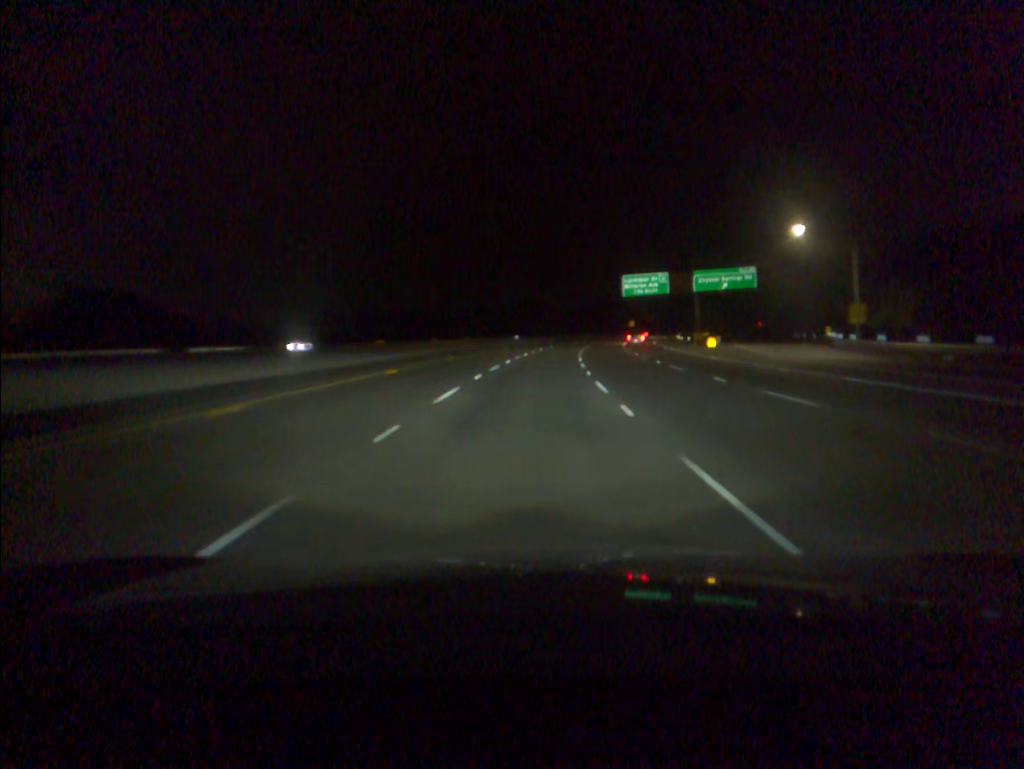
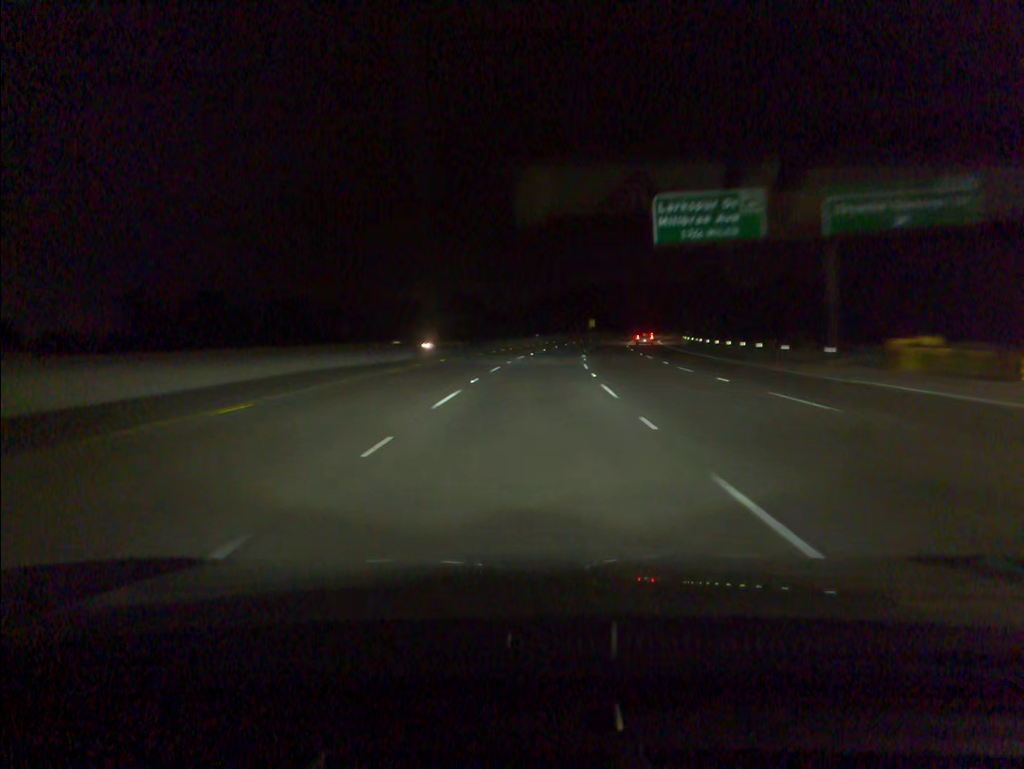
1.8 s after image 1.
(+2.4, +57.6) m; +5°
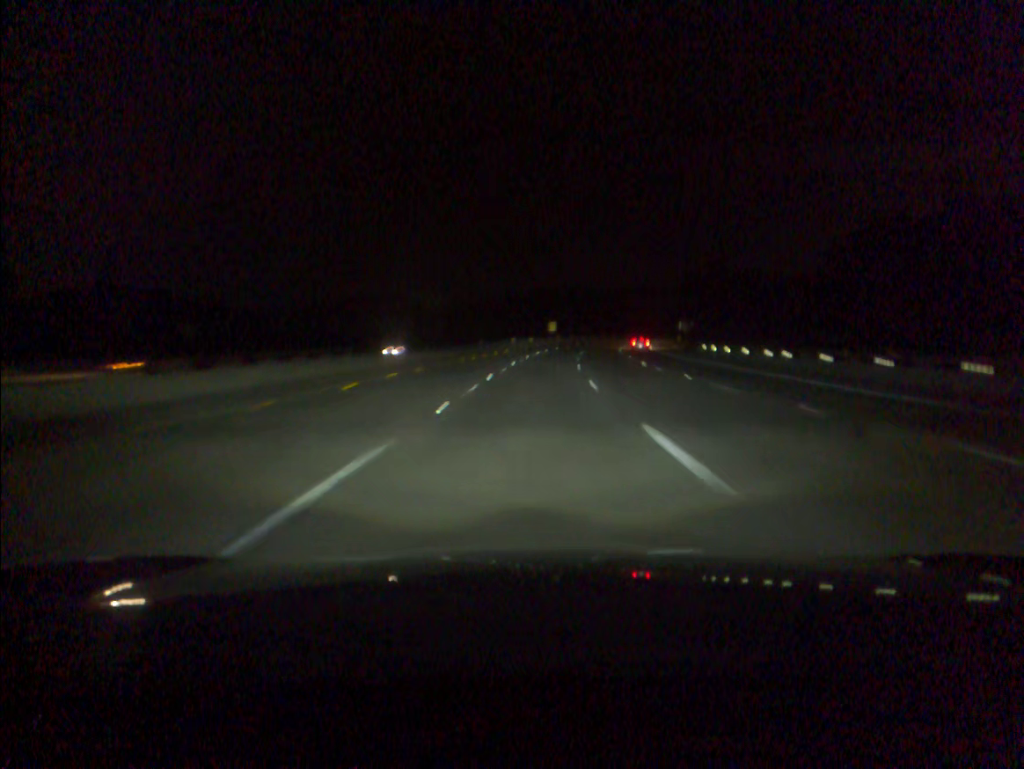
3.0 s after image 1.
(+1.1, +38.5) m; +4°
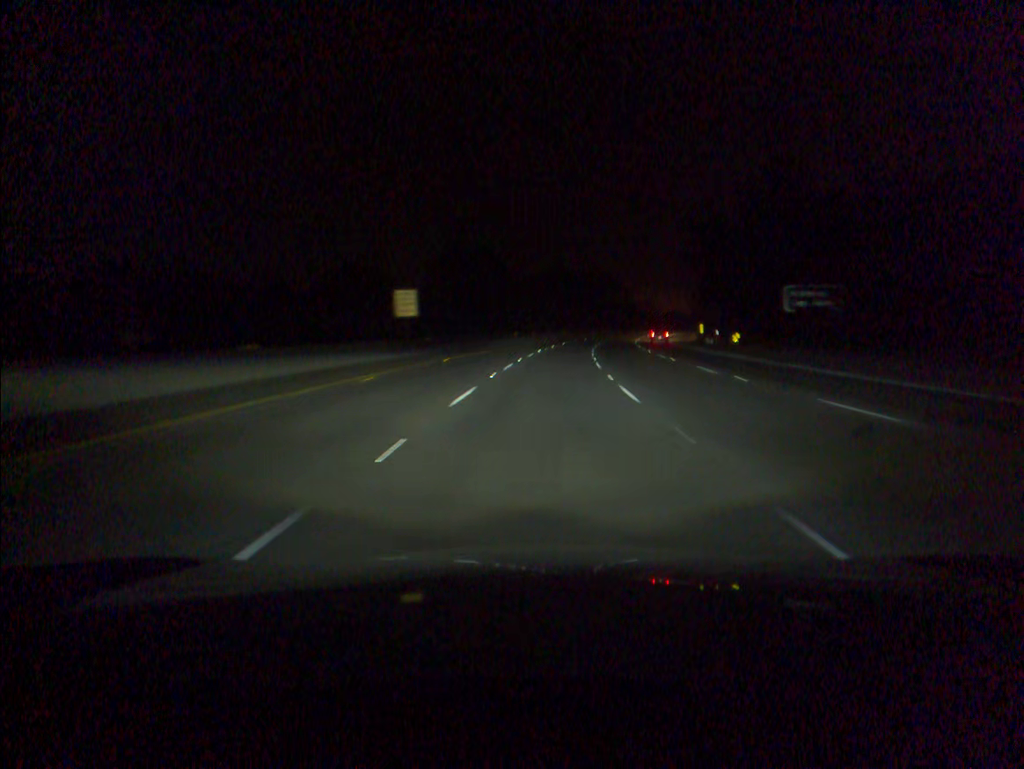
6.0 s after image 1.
(+6.5, +96.9) m; +7°
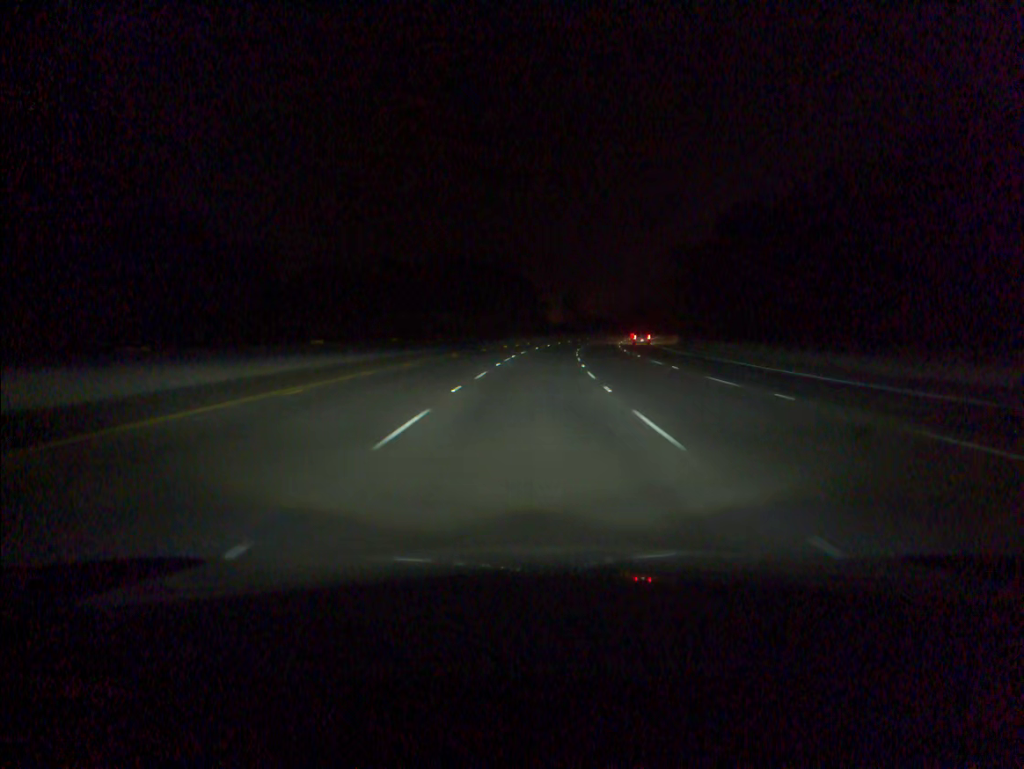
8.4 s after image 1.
(+5.3, +77.6) m; +8°
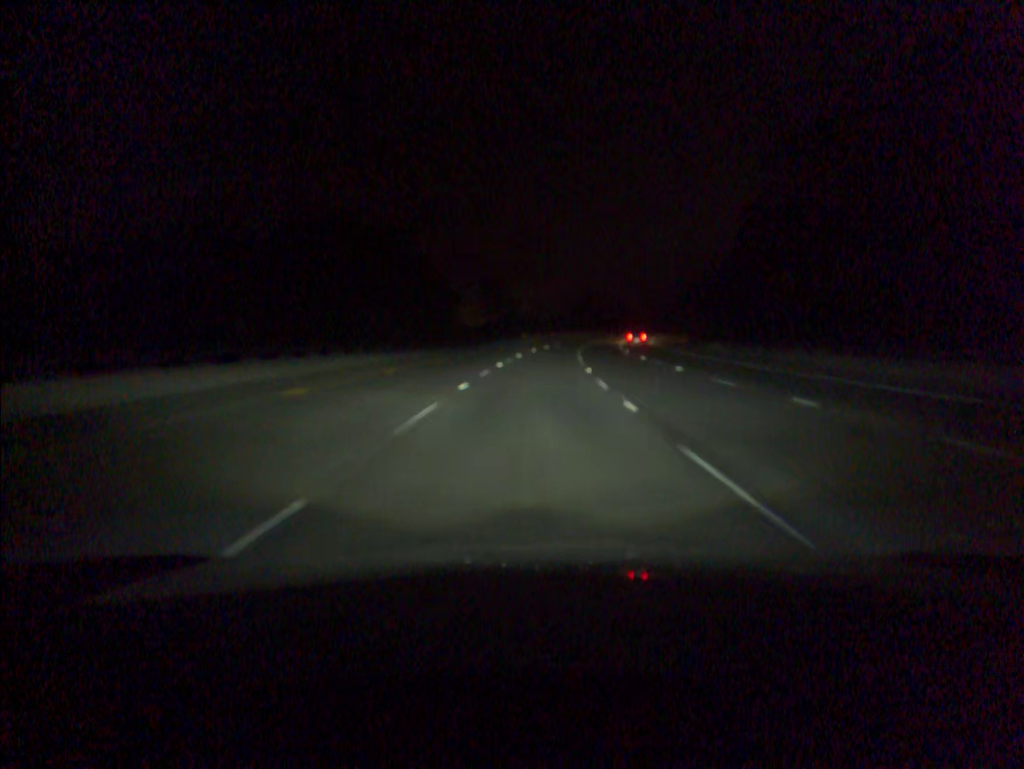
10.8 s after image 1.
(+3.8, +77.7) m; +6°
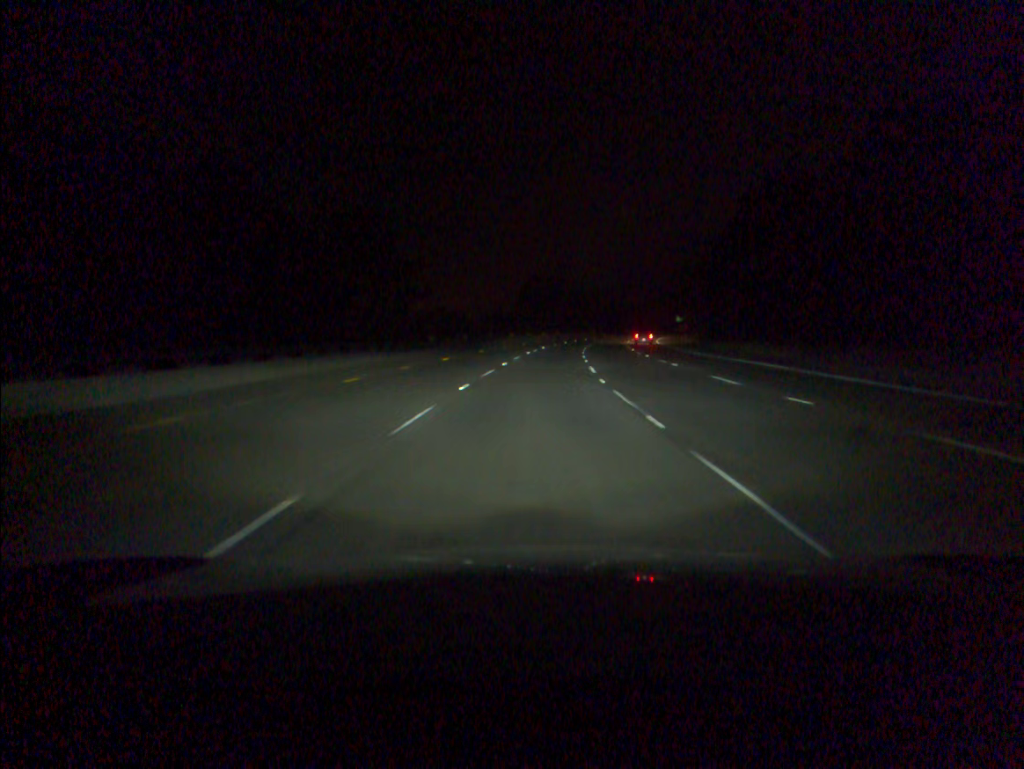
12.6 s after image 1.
(+2.3, +58.3) m; +5°
